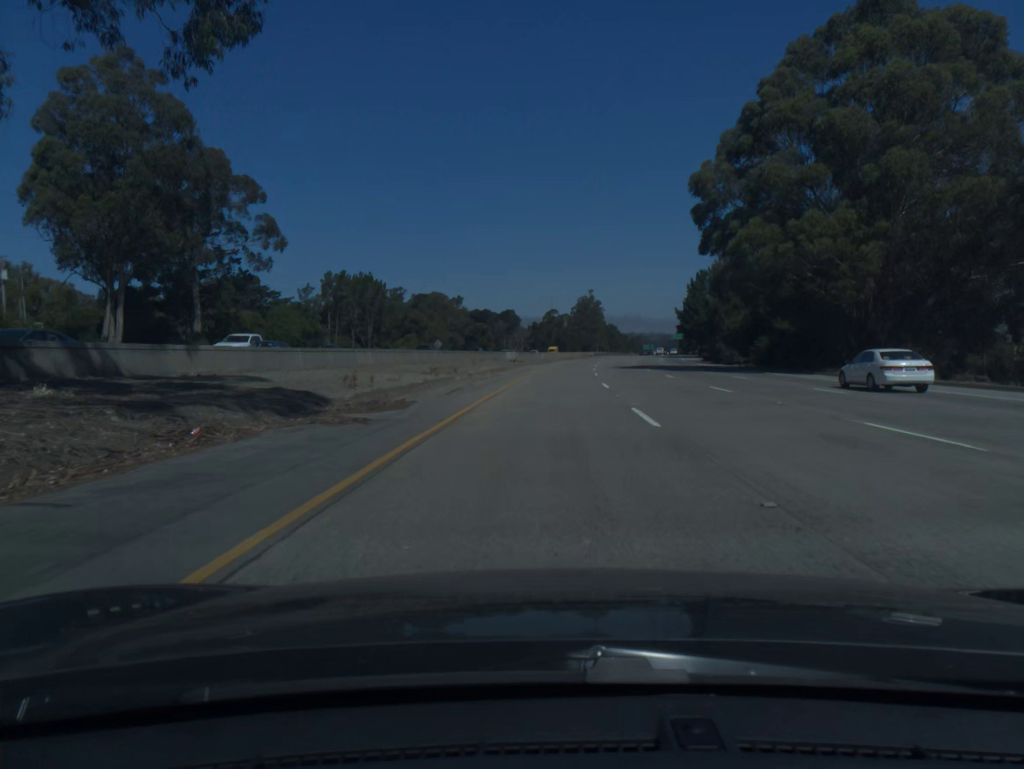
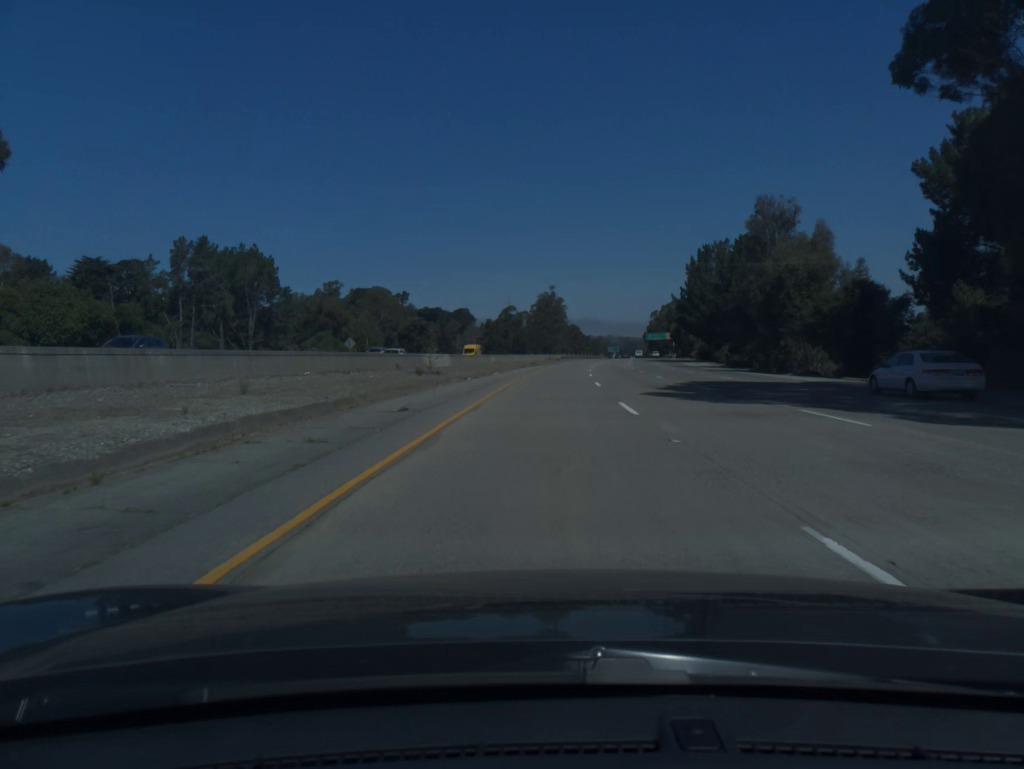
(+1.1, +41.0) m; +3°
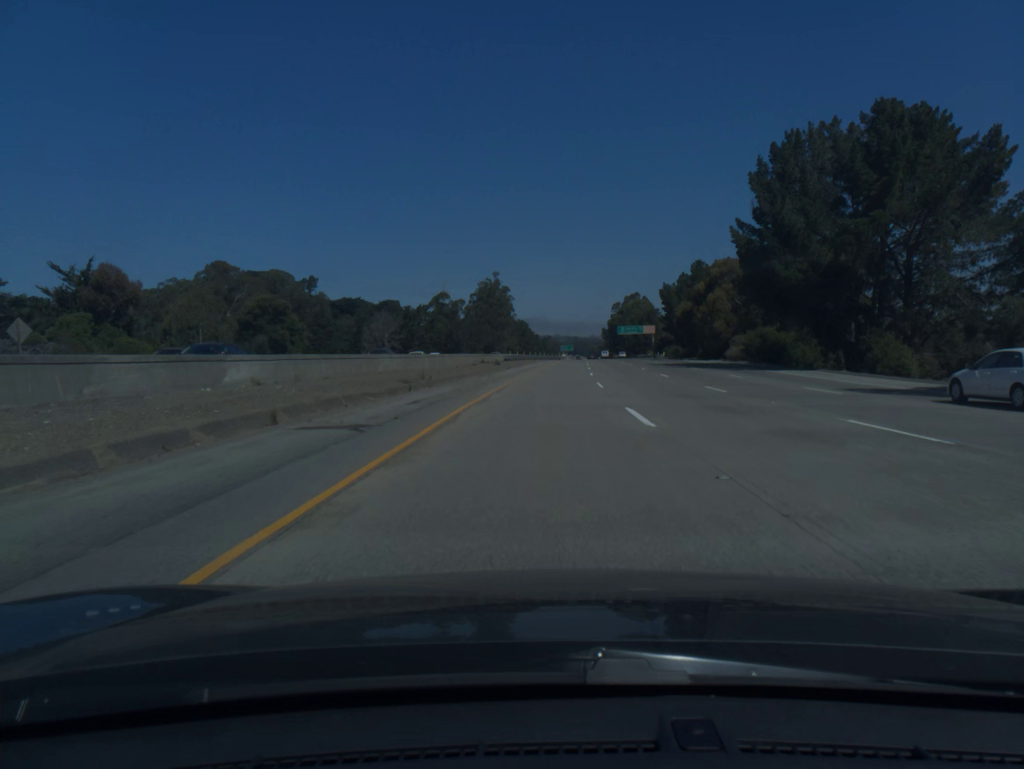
(+2.0, +61.5) m; +4°
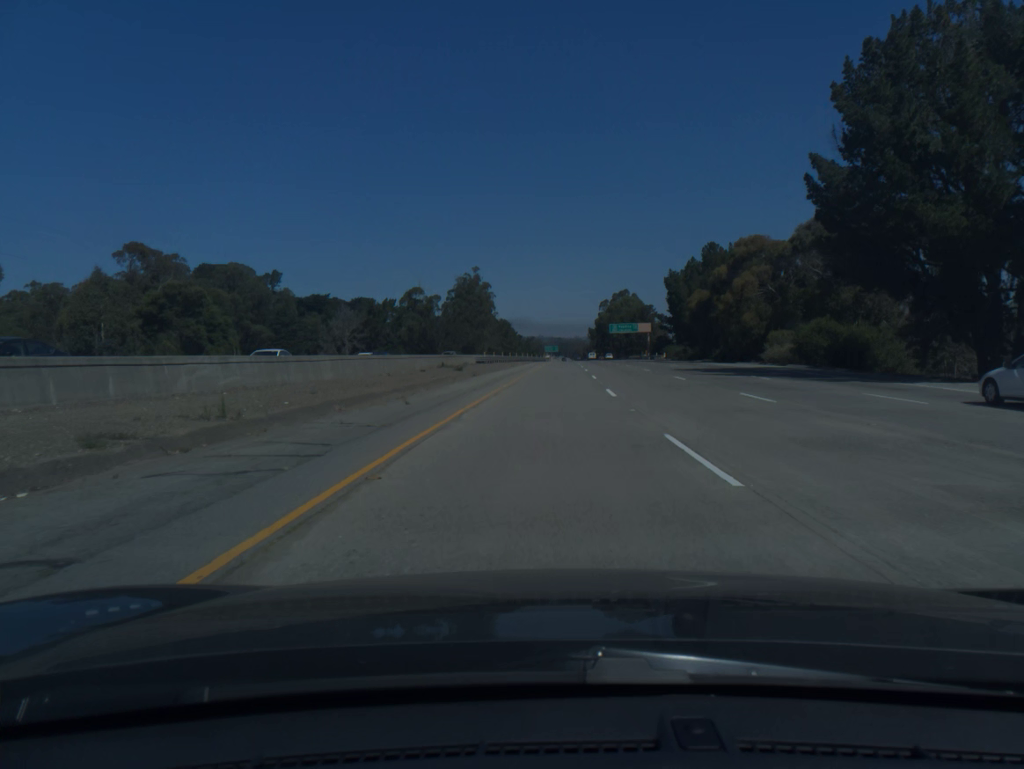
(+0.2, +20.5) m; +1°
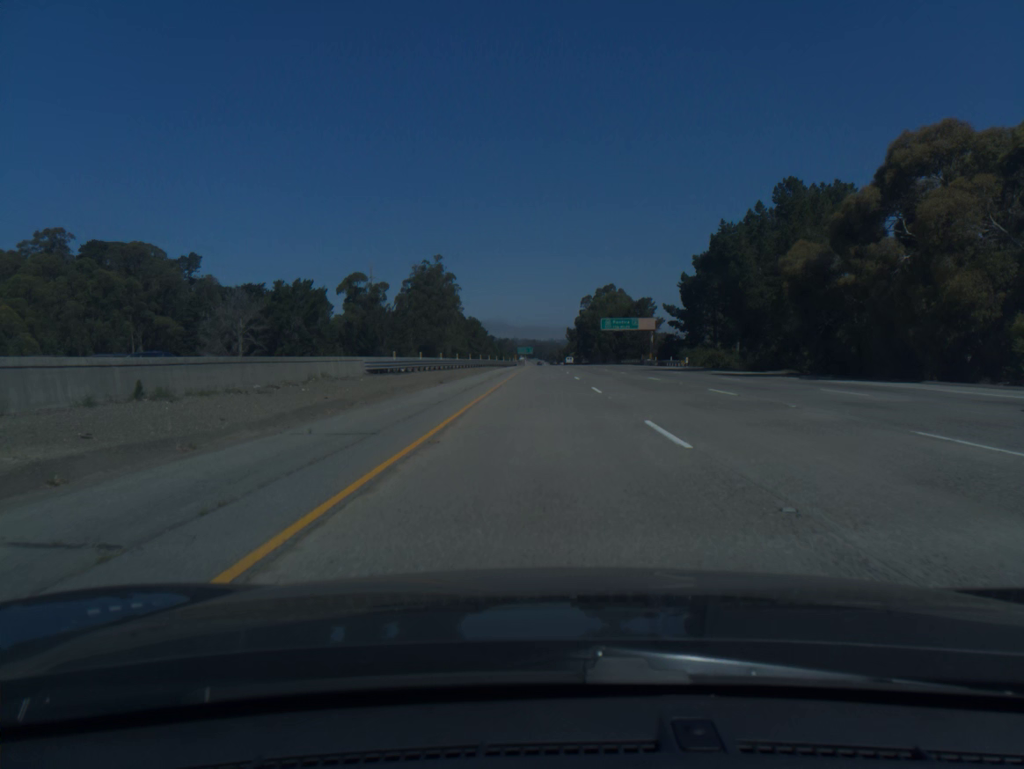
(+0.8, +41.0) m; +2°
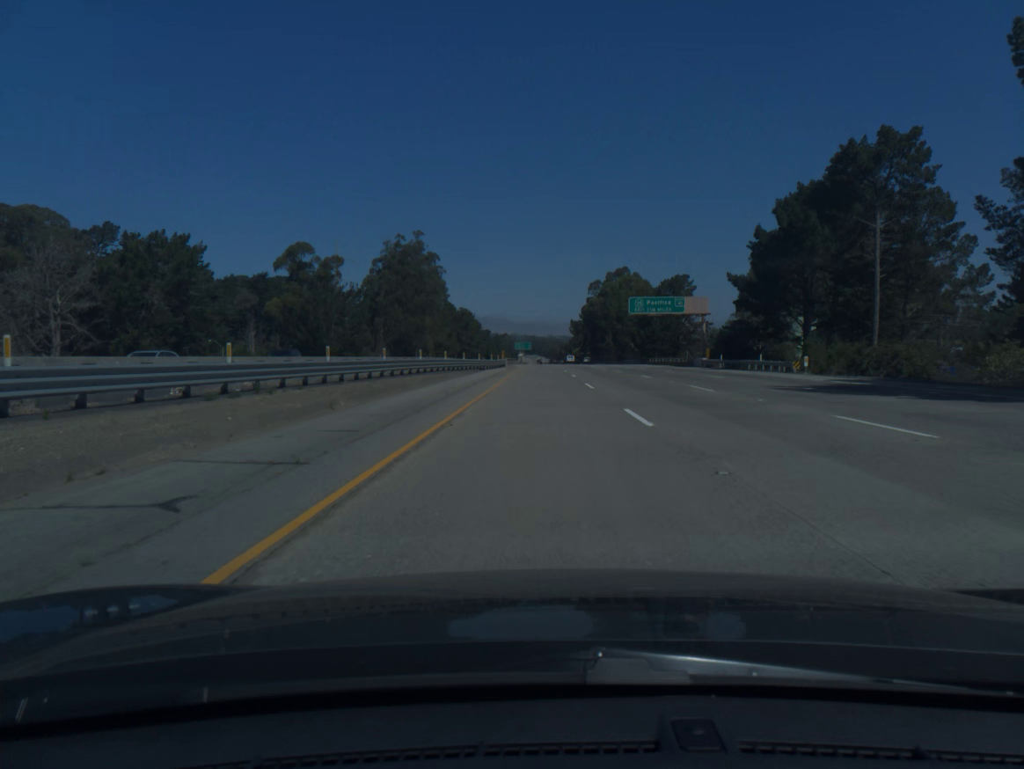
(+0.1, +41.1) m; 0°
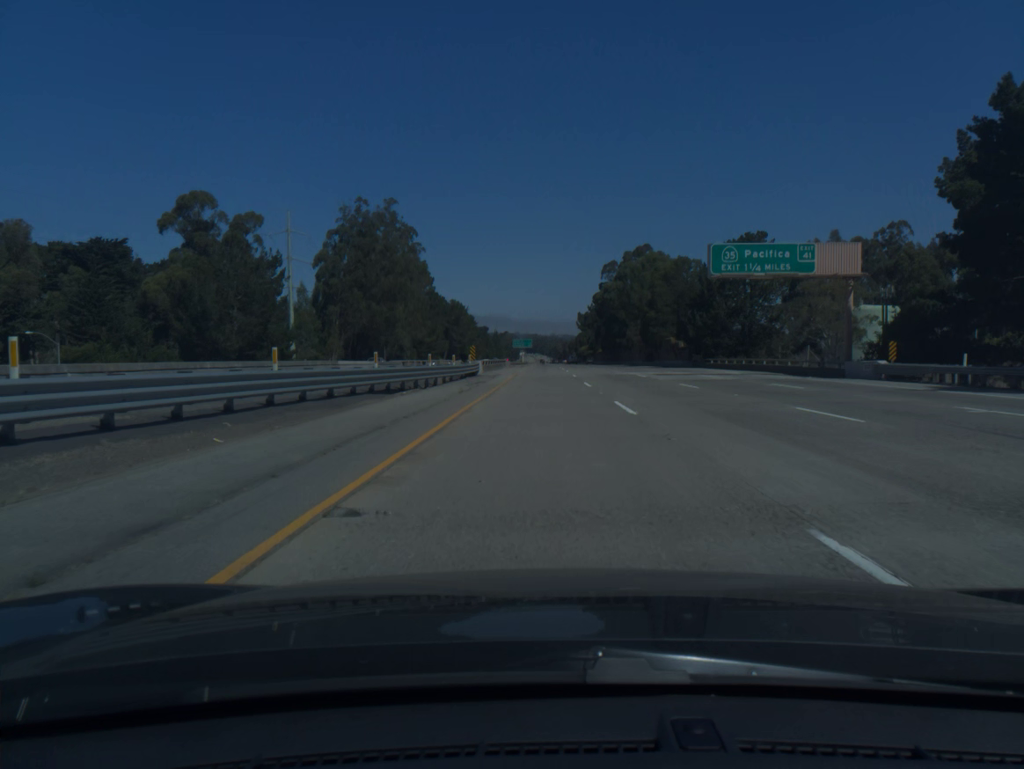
(-0.1, +41.1) m; 0°
